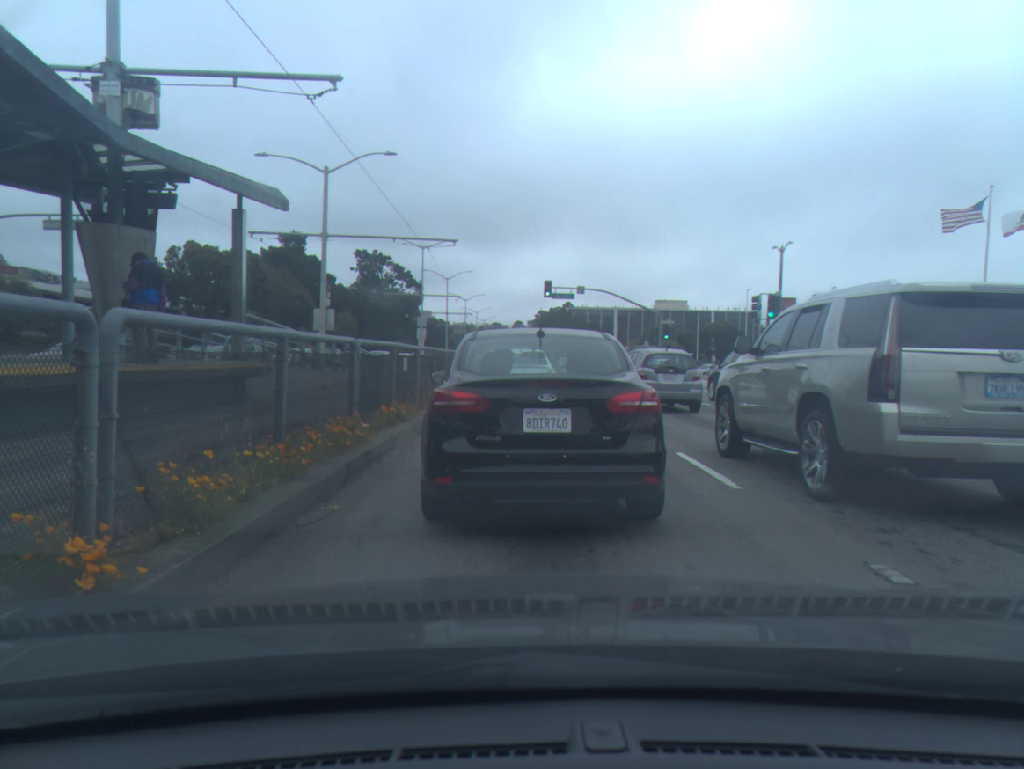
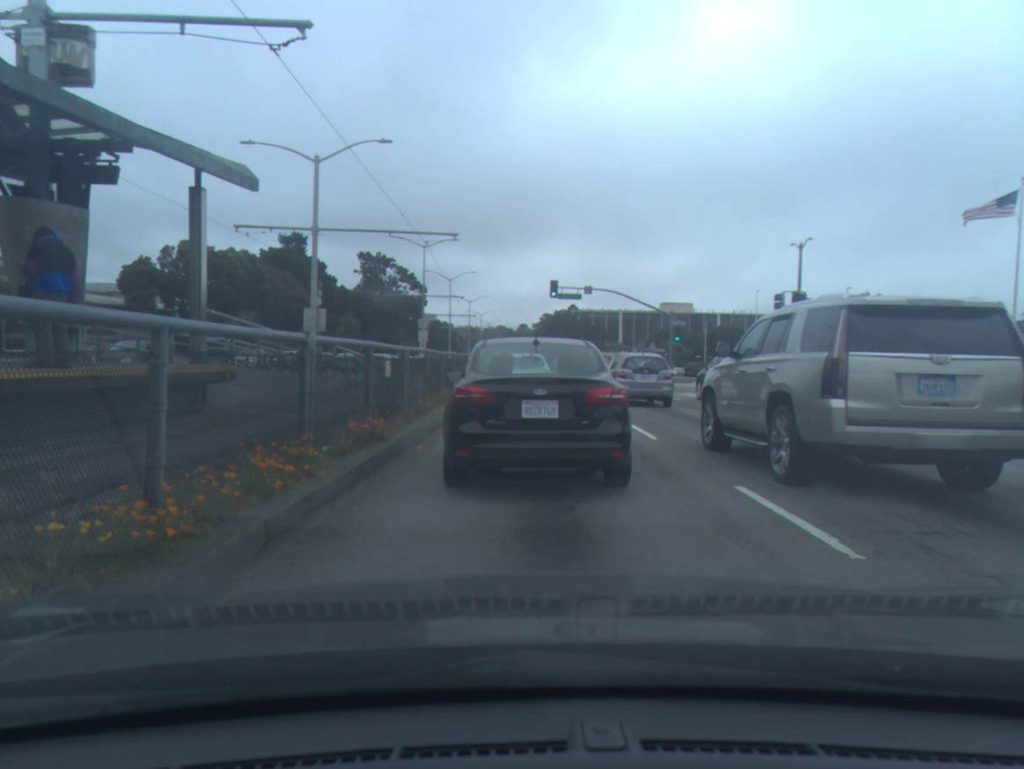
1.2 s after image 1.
(0.0, +2.5) m; +1°
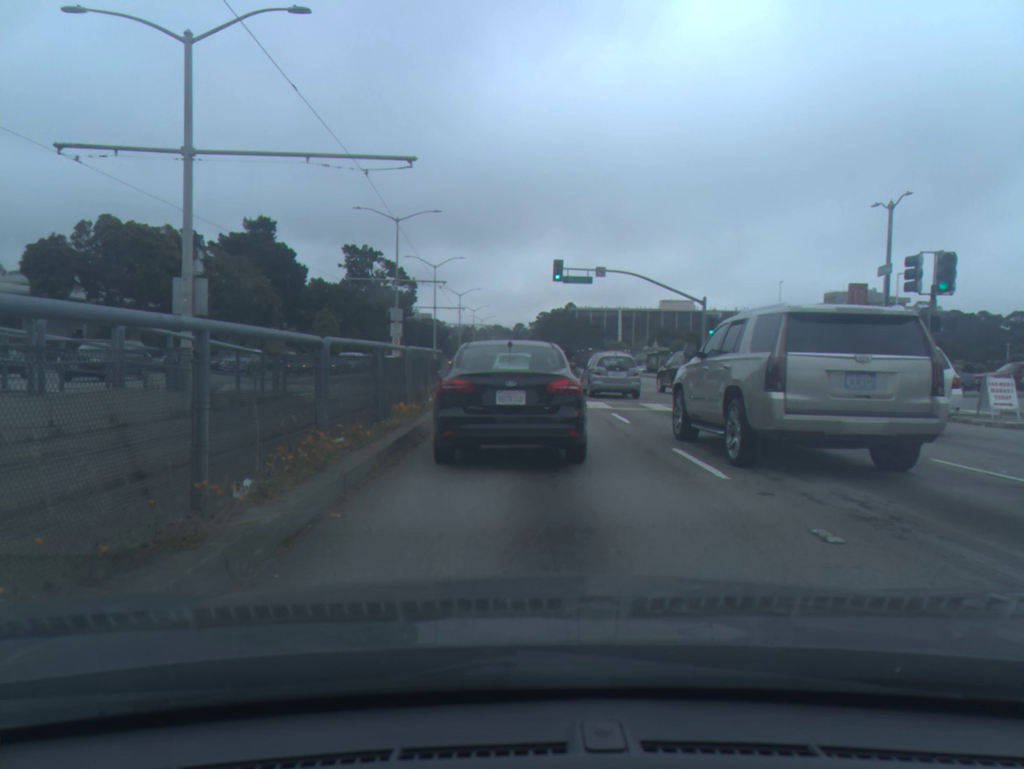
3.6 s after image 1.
(0.0, +11.4) m; 0°
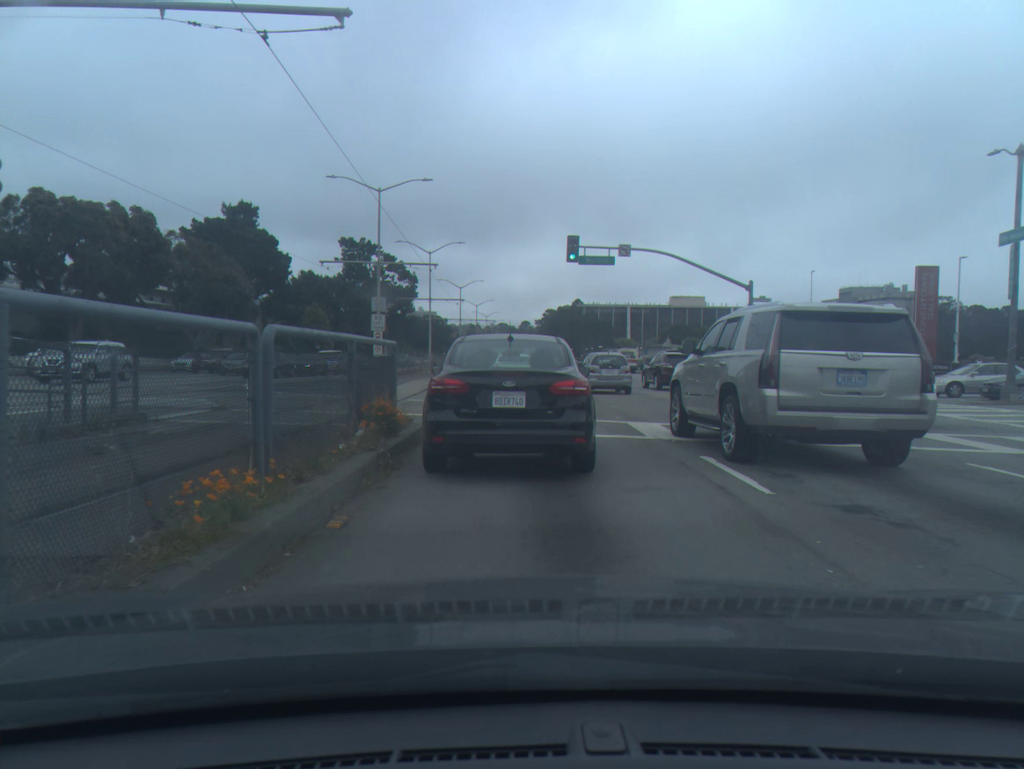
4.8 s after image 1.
(0.0, +8.2) m; -1°
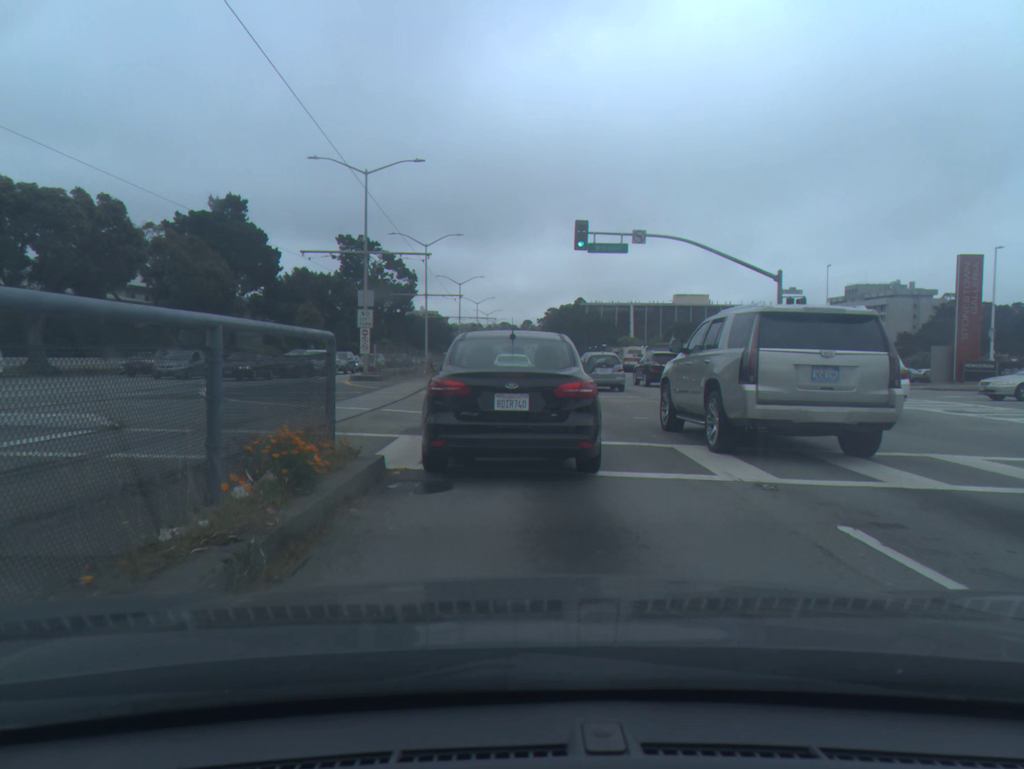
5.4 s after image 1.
(0.0, +4.1) m; 0°
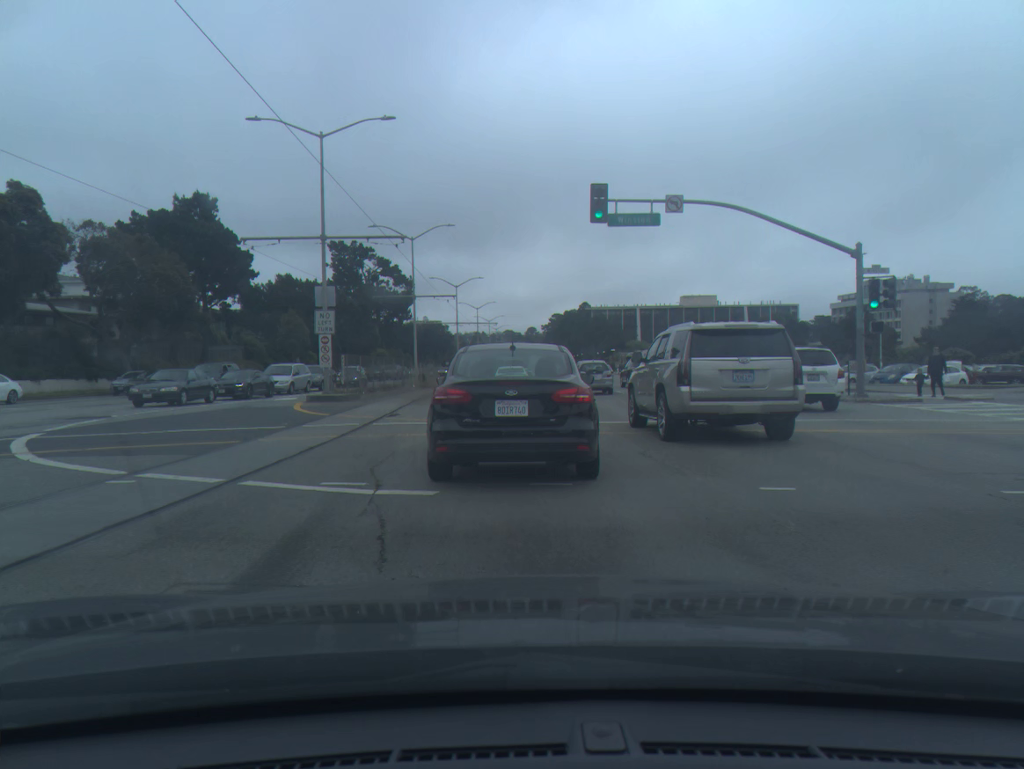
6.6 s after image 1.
(+0.1, +8.3) m; 0°
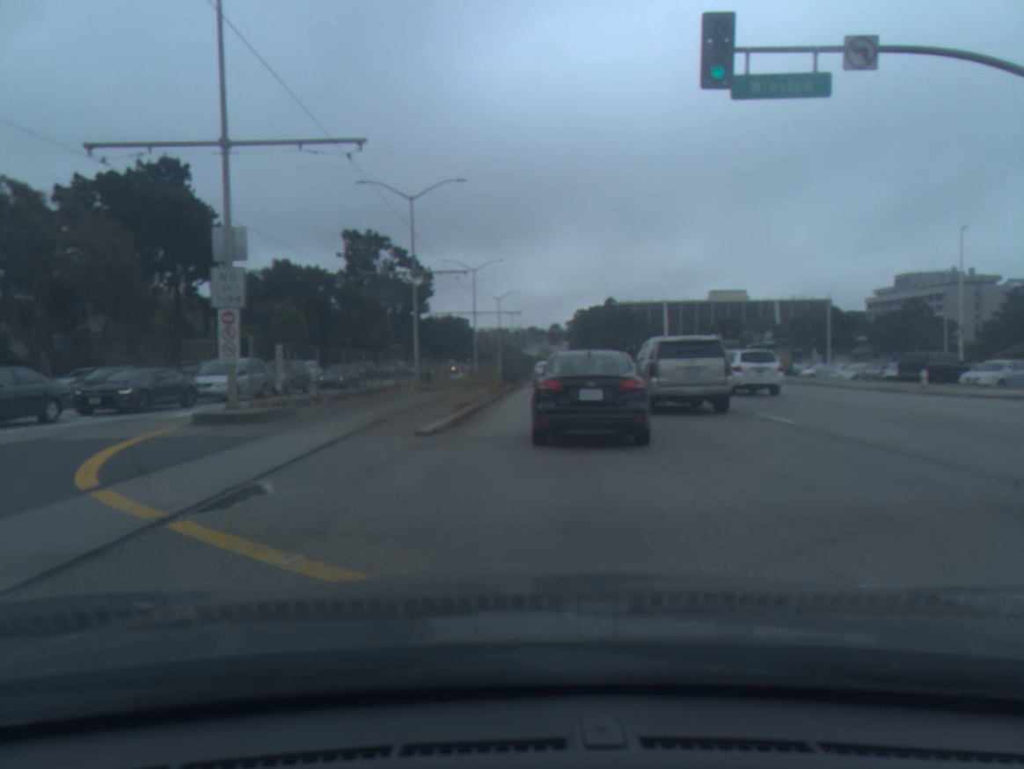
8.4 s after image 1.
(-0.5, +12.9) m; -2°
